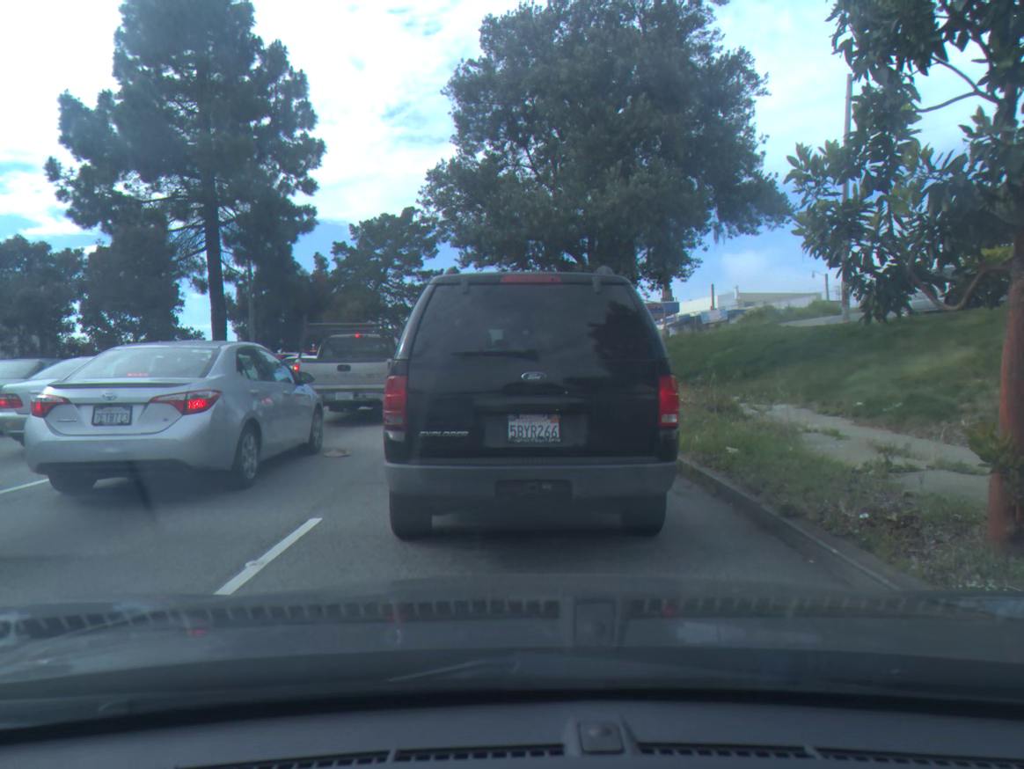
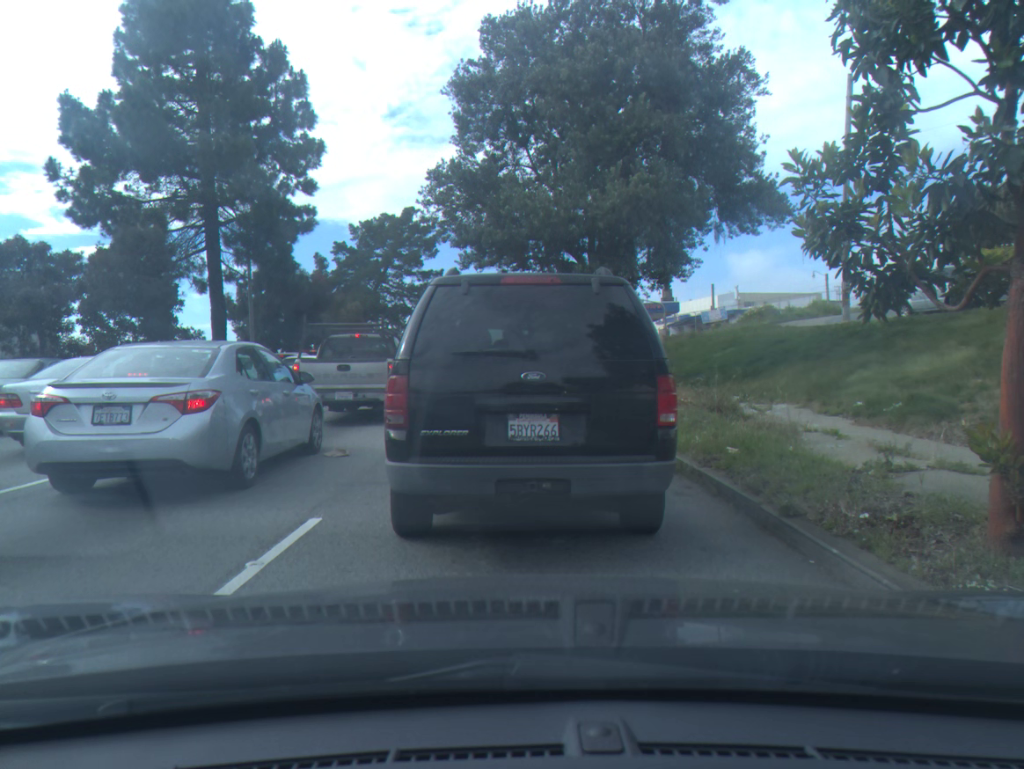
(0.0, 0.0) m; 0°
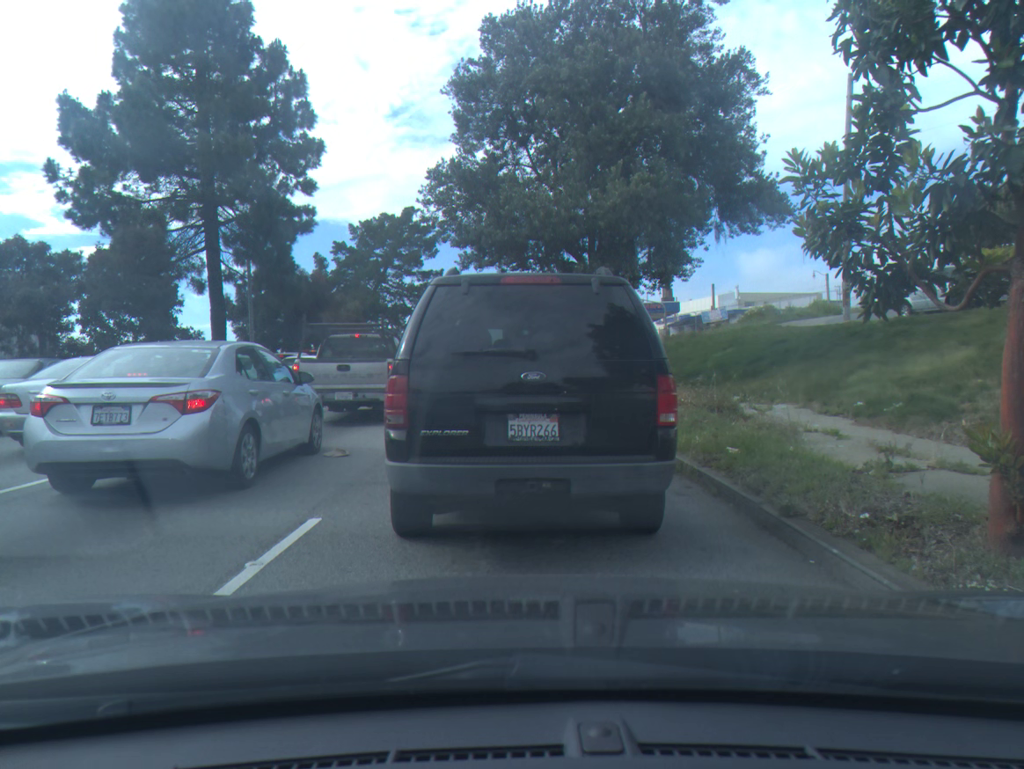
(0.0, 0.0) m; 0°
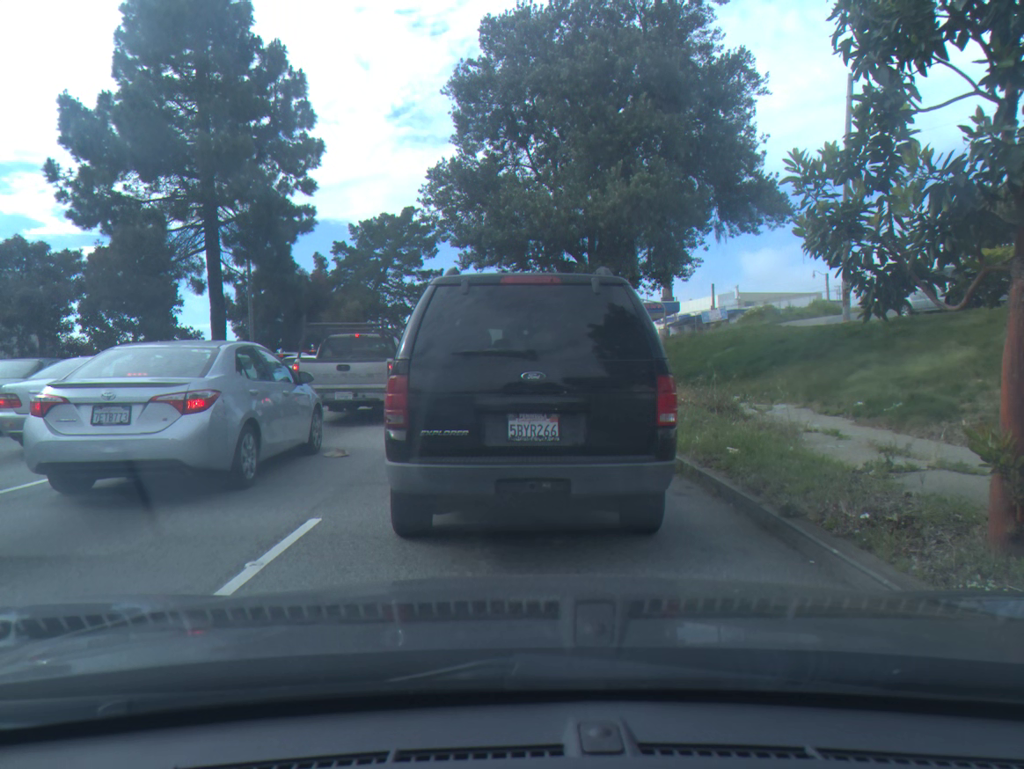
(0.0, 0.0) m; 0°
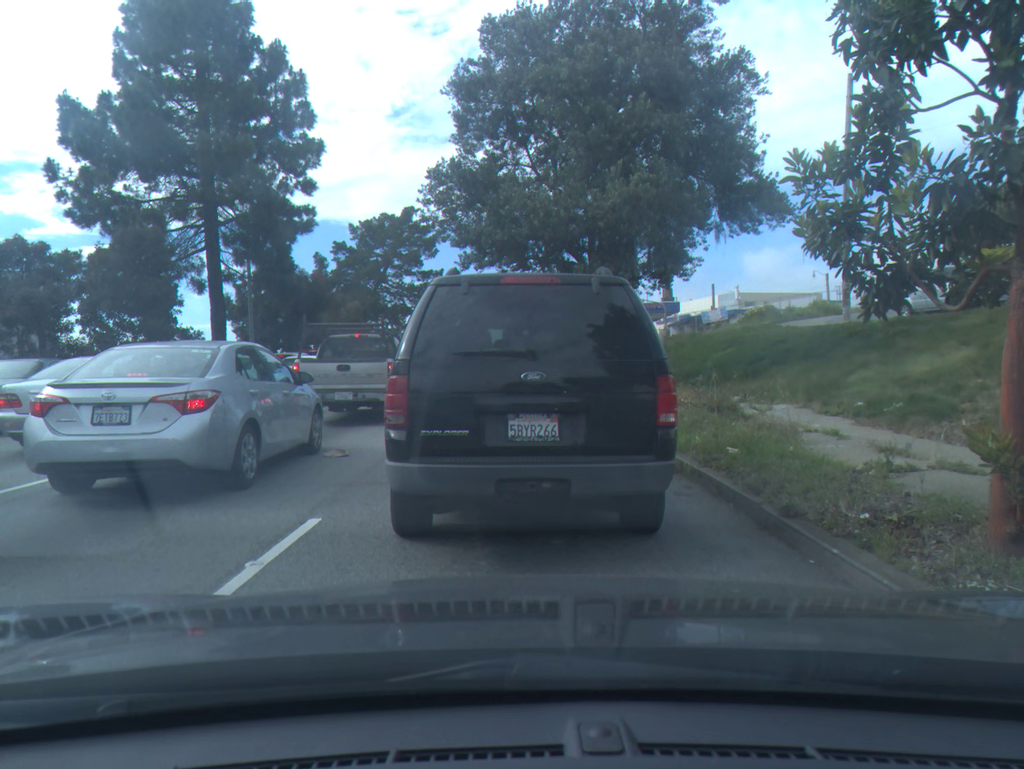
(0.0, 0.0) m; 0°
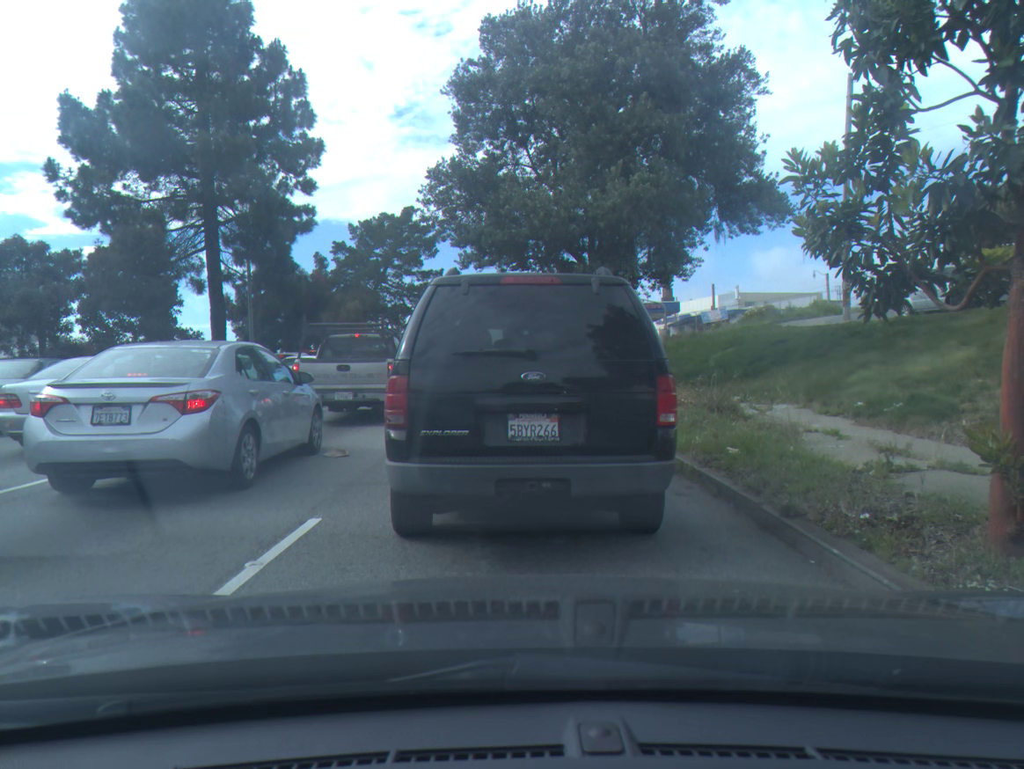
(0.0, -0.1) m; 0°
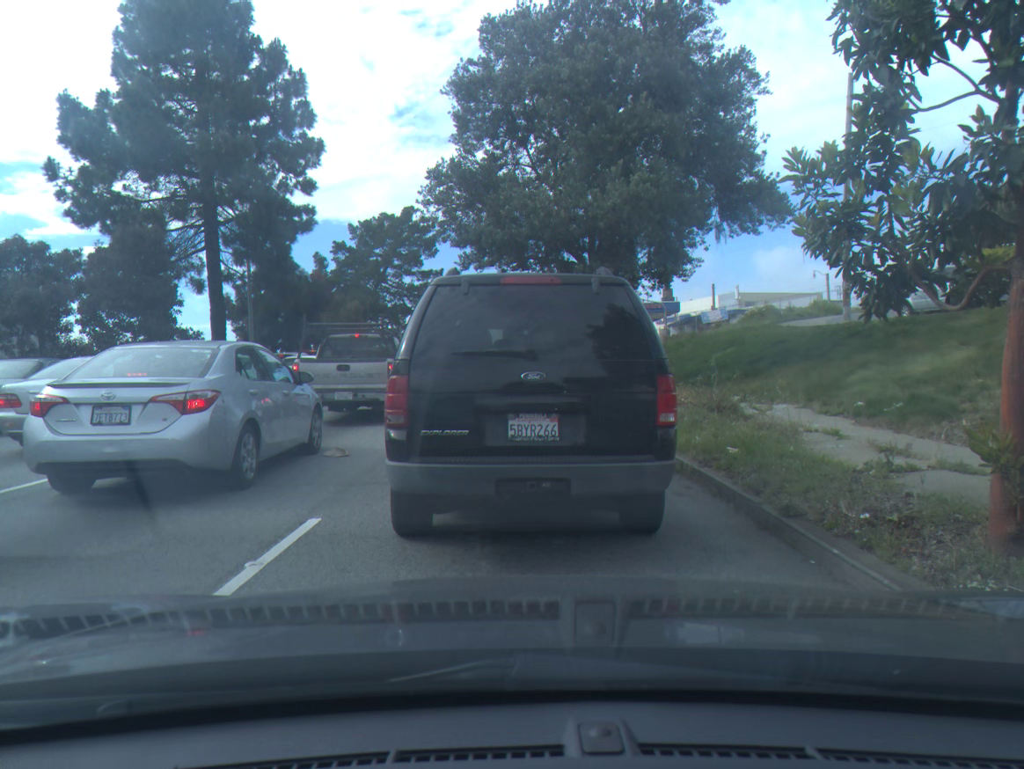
(0.0, 0.0) m; 0°
